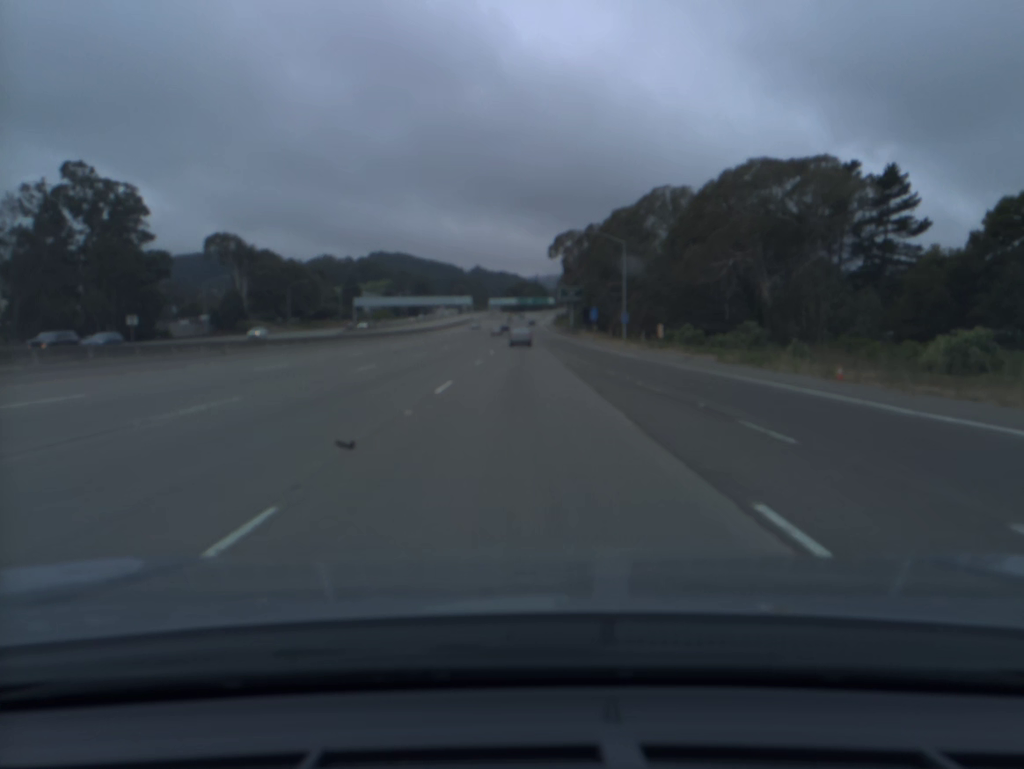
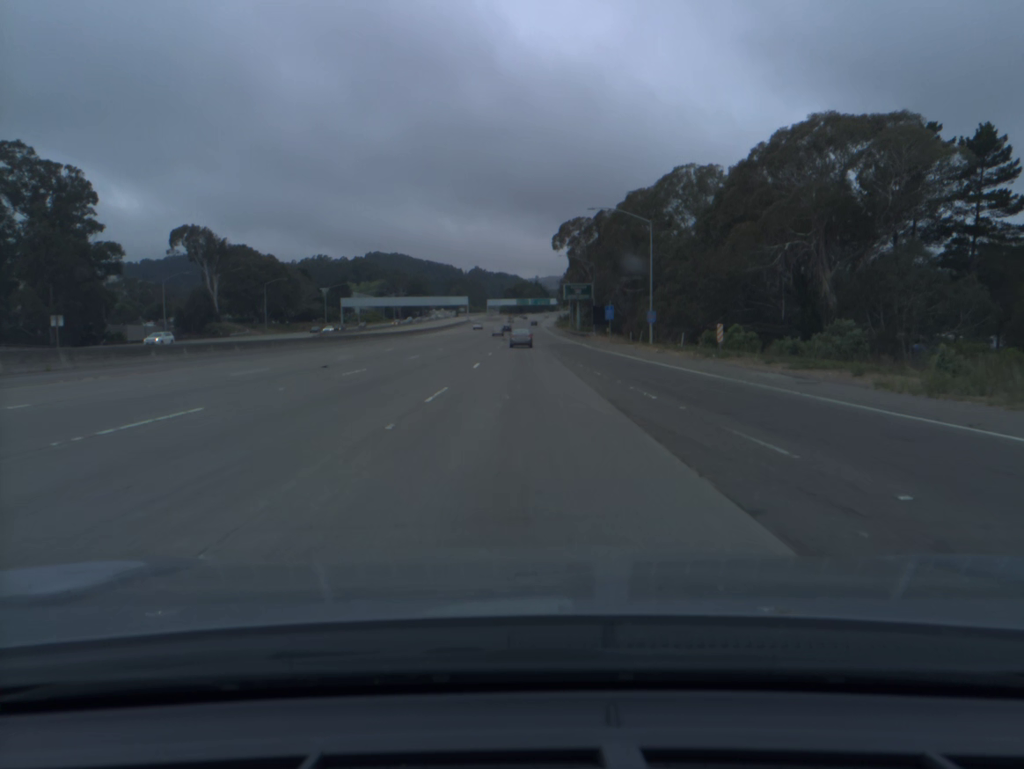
(0.0, +16.4) m; 0°
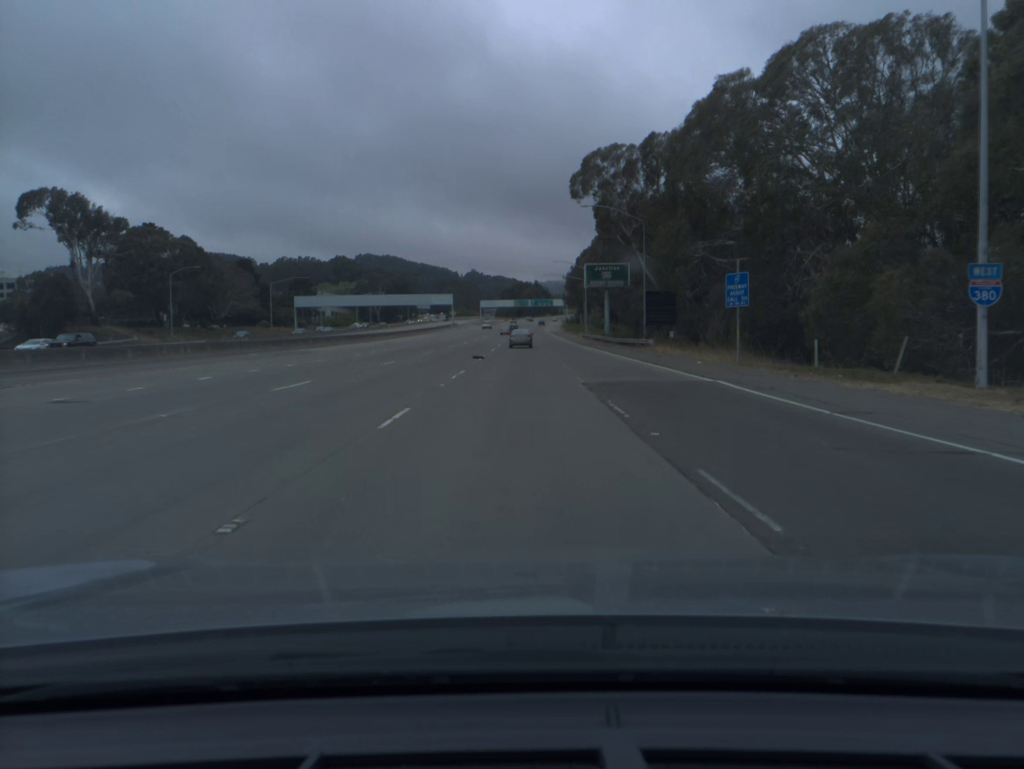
(+0.2, +49.3) m; 0°
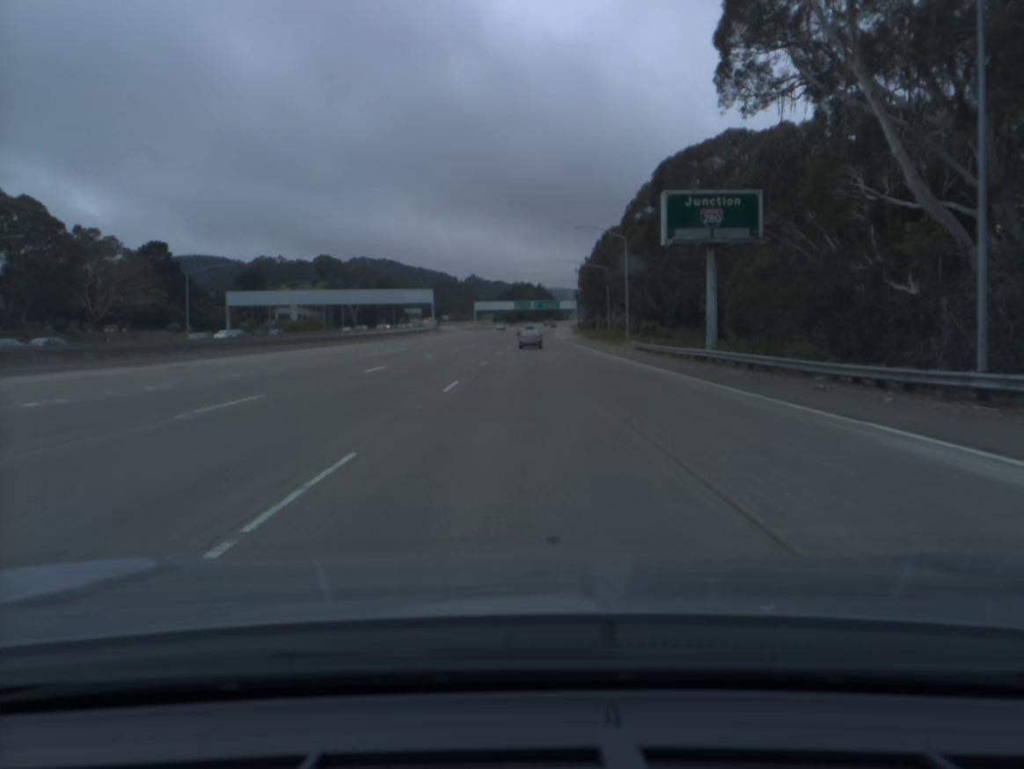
(-0.1, +49.3) m; 0°
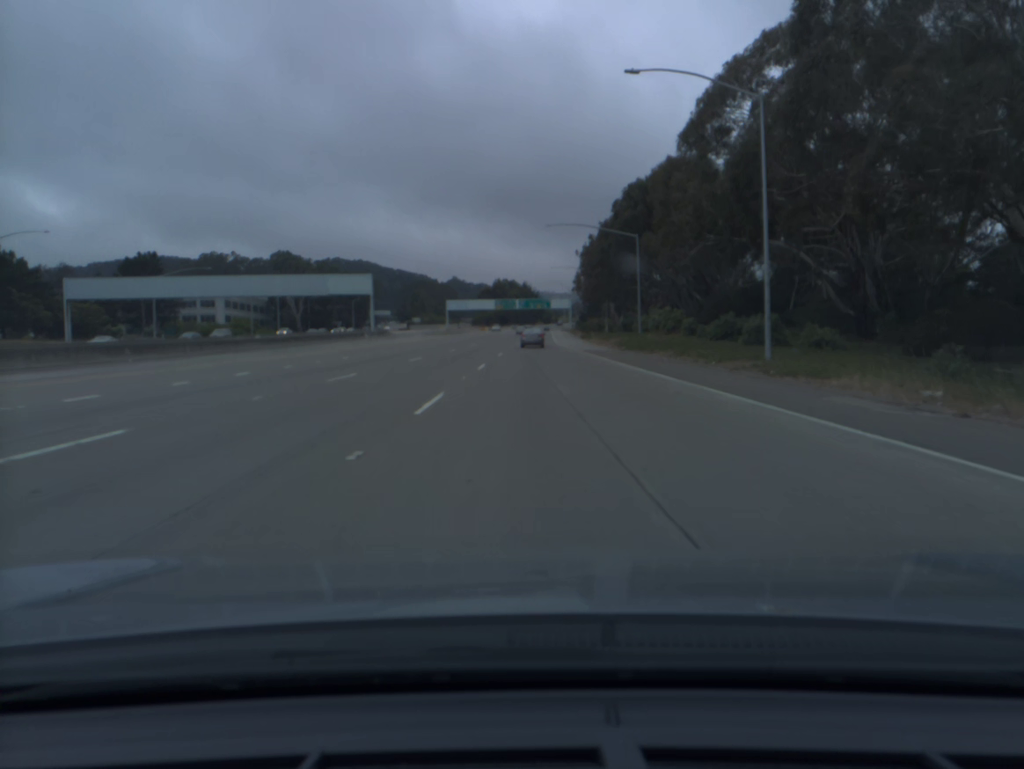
(+0.4, +49.3) m; +1°
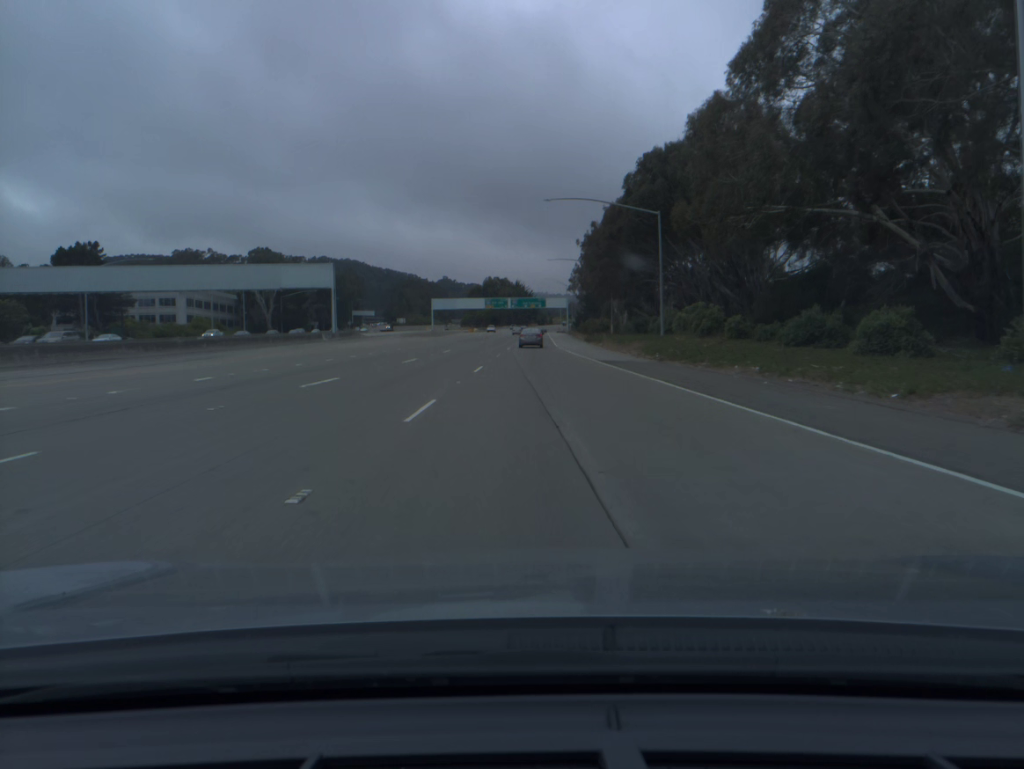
(+0.1, +16.4) m; 0°
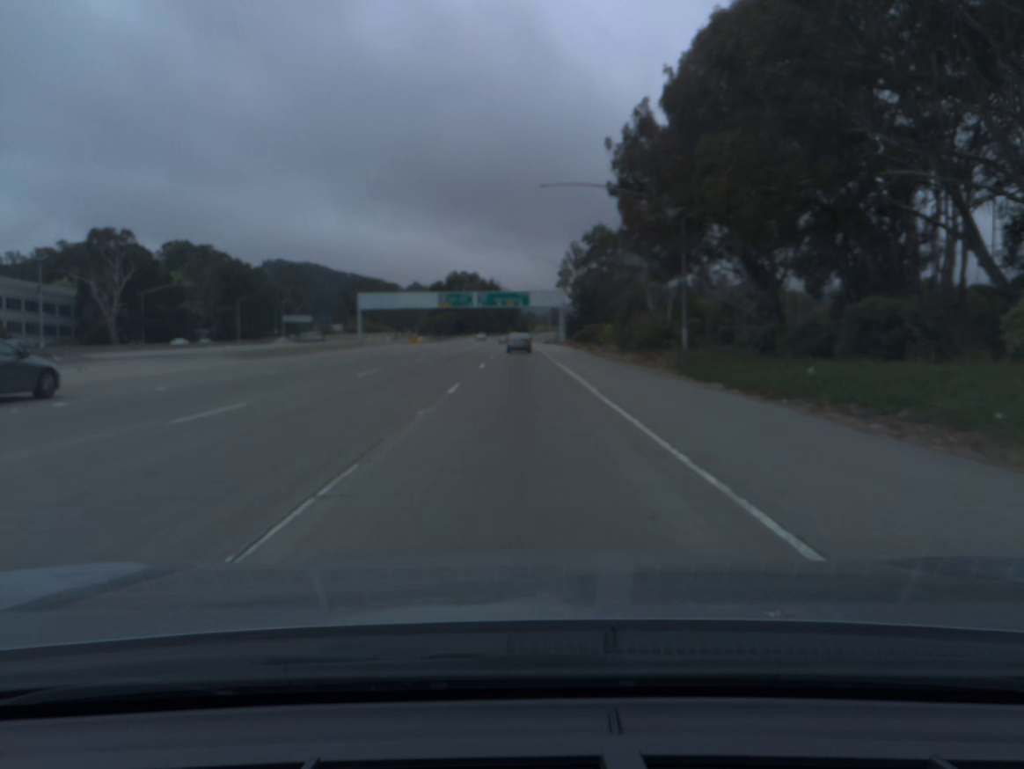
(+1.1, +65.2) m; +2°
